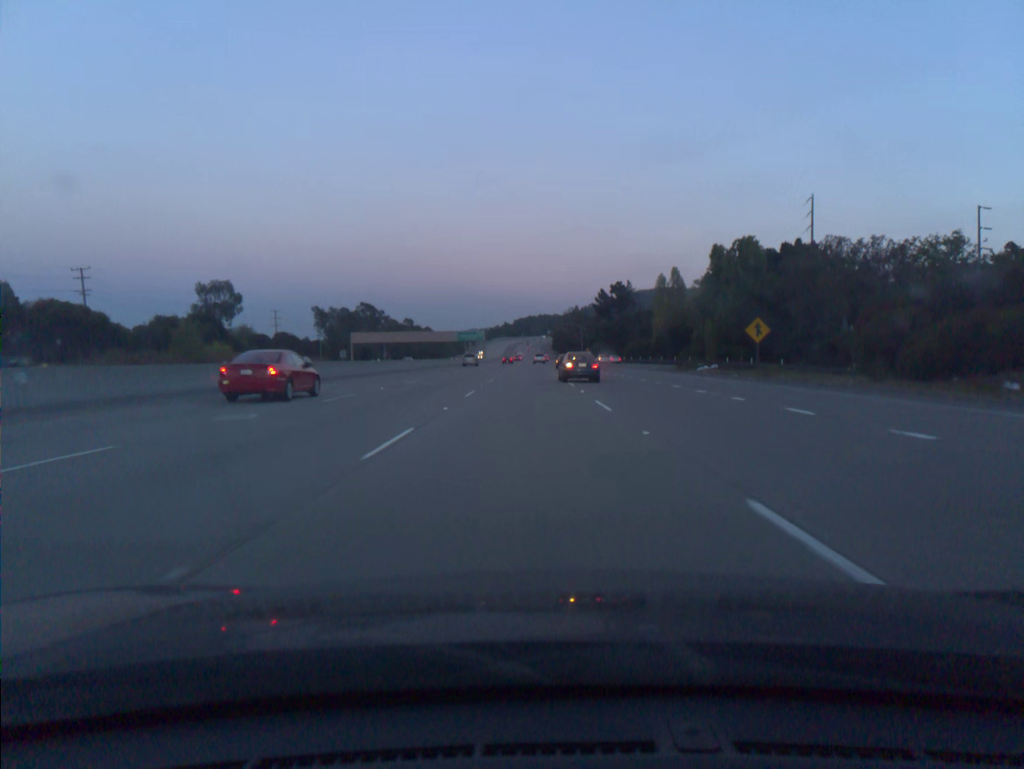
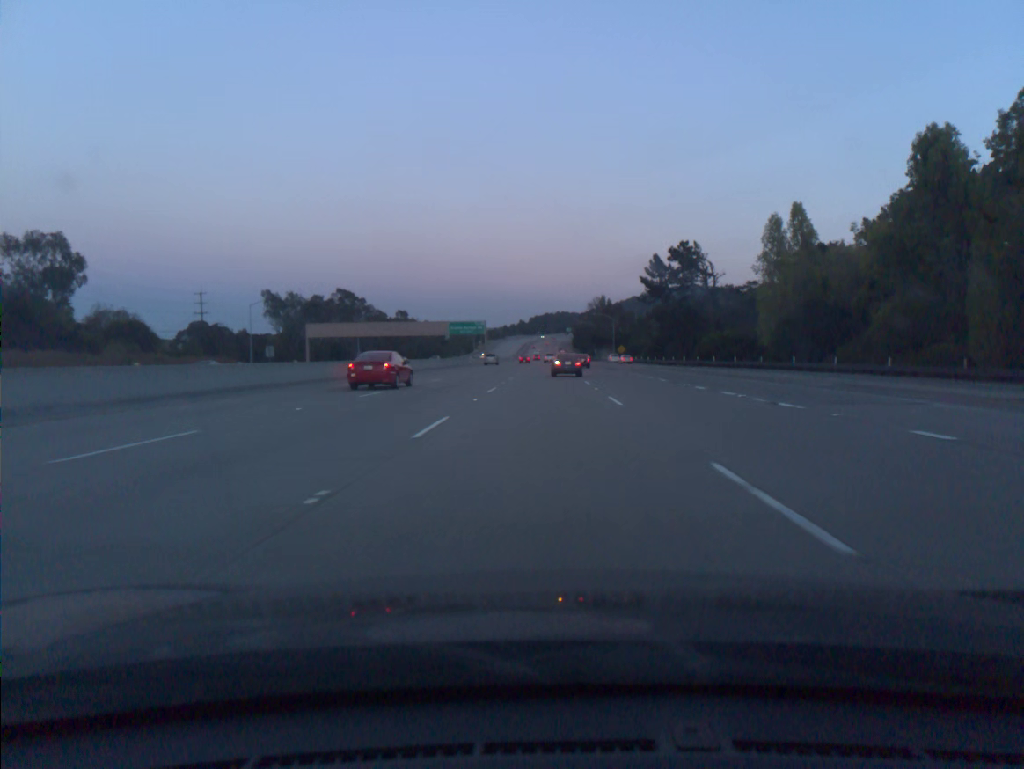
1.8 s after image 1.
(-0.8, +55.0) m; -1°
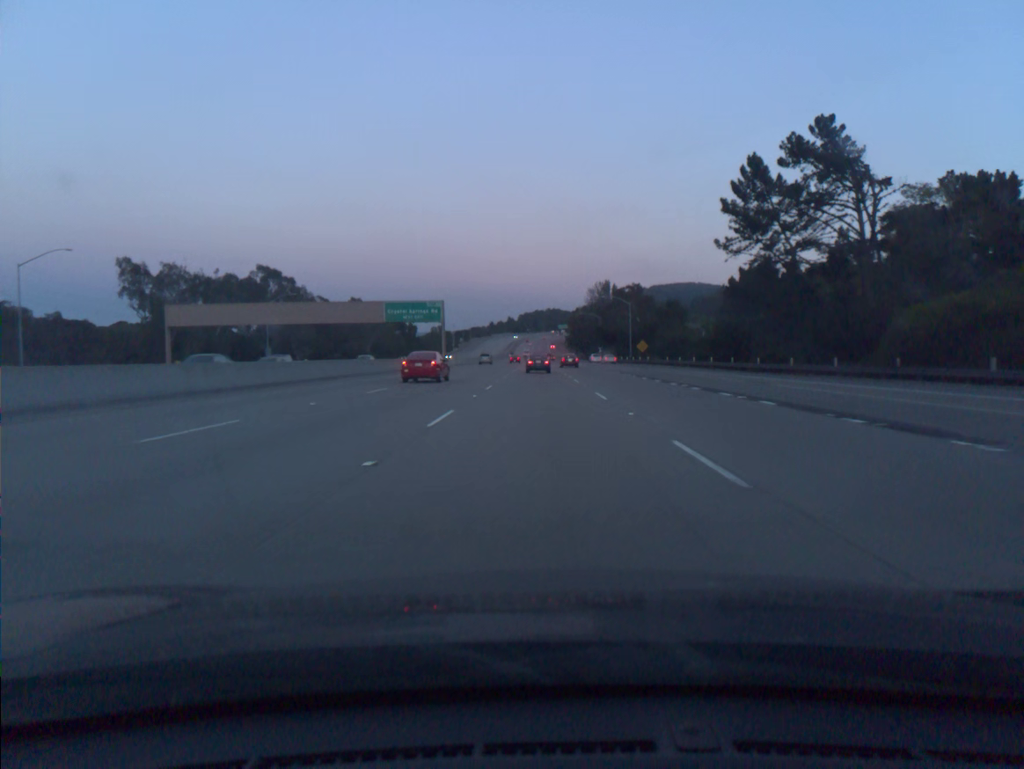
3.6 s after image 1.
(+0.3, +55.0) m; +1°
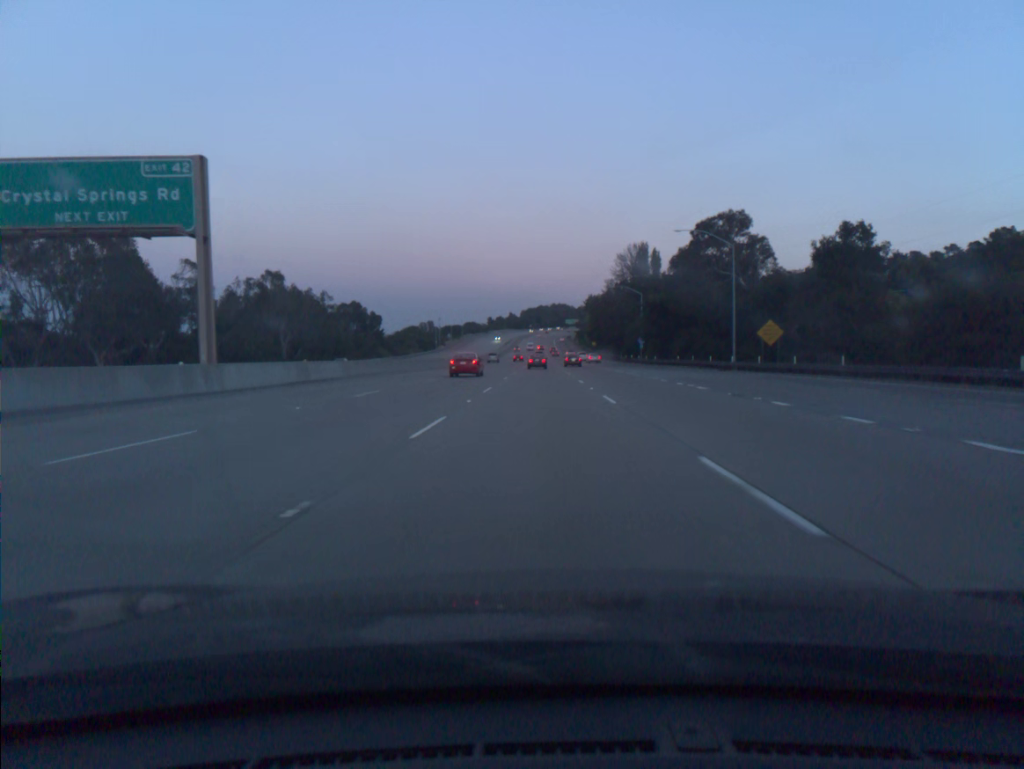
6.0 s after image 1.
(-0.2, +73.3) m; 0°
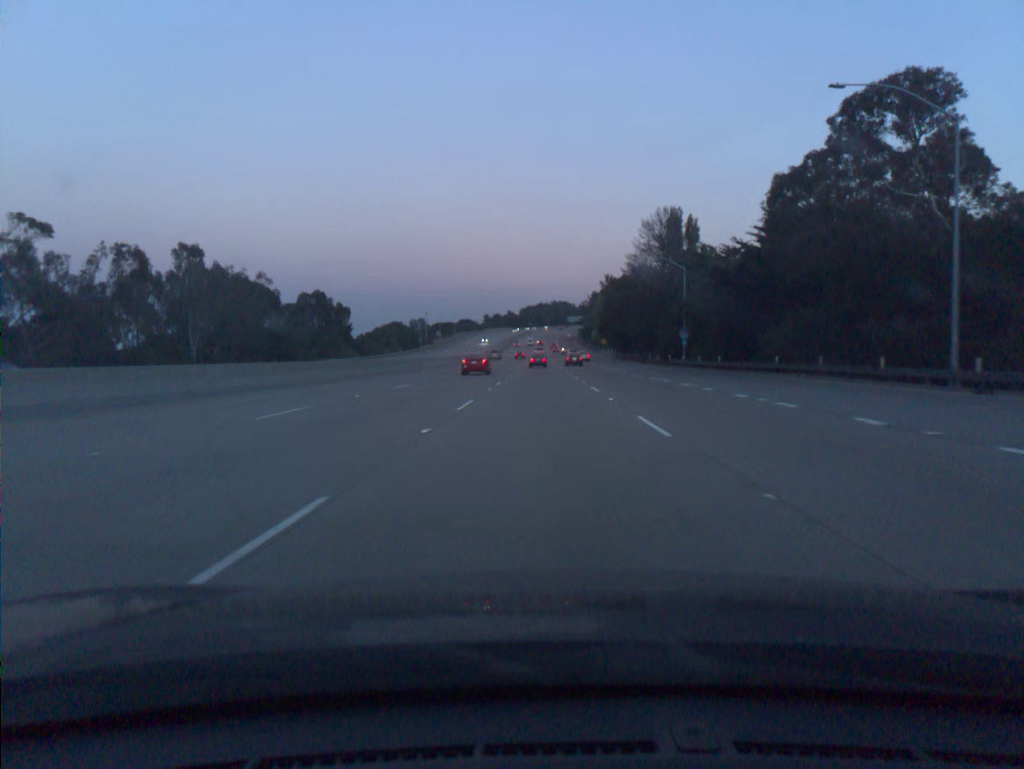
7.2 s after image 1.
(0.0, +36.6) m; 0°
